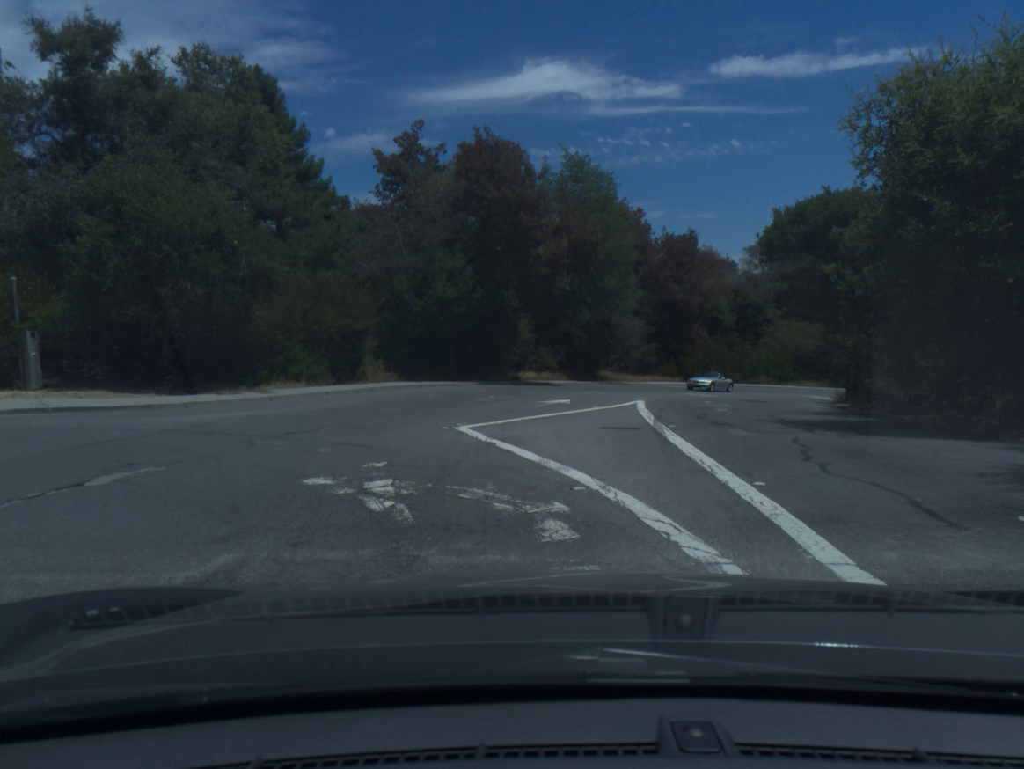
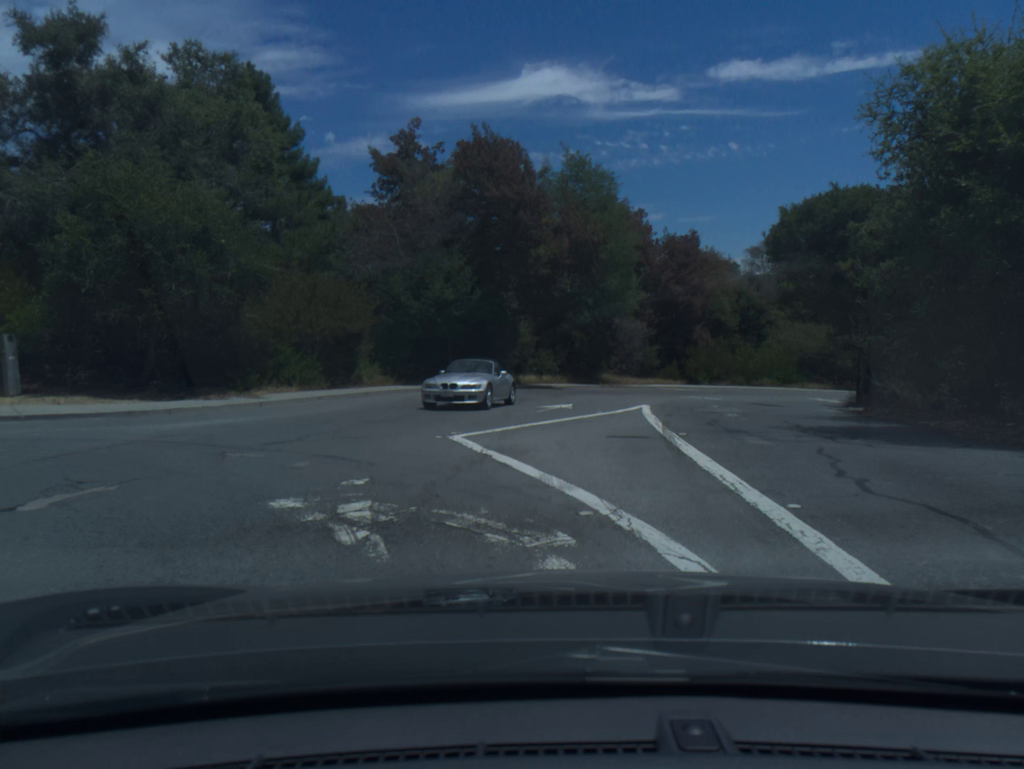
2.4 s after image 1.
(0.0, +1.0) m; 0°
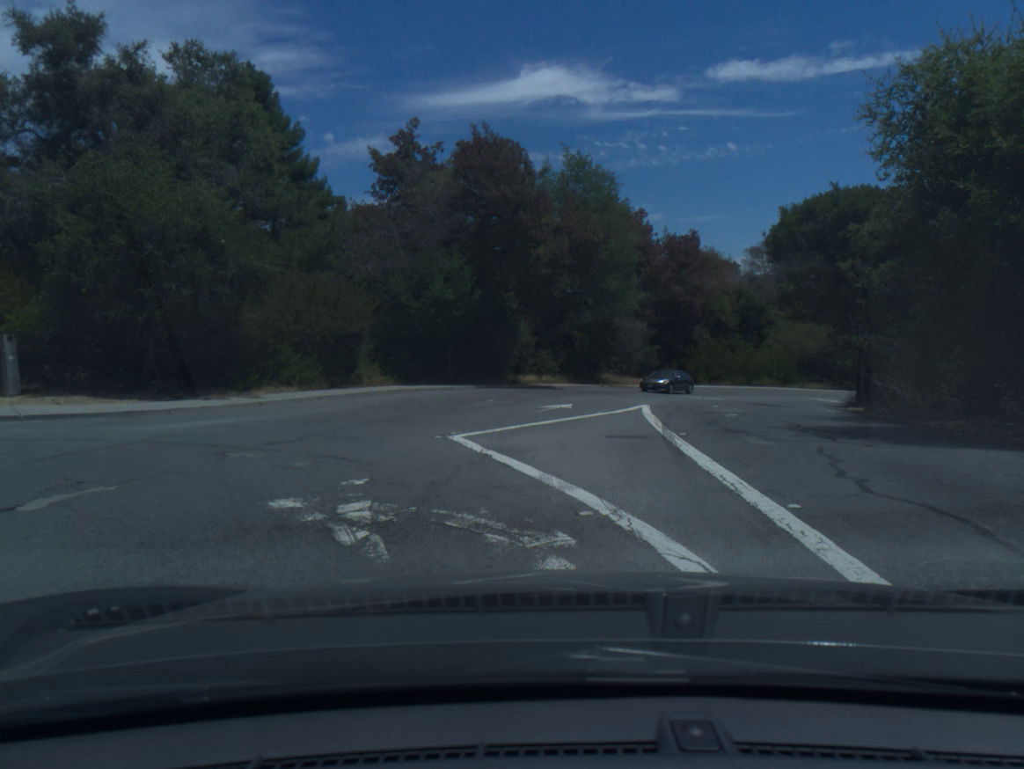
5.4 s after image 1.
(+0.2, 0.0) m; 0°
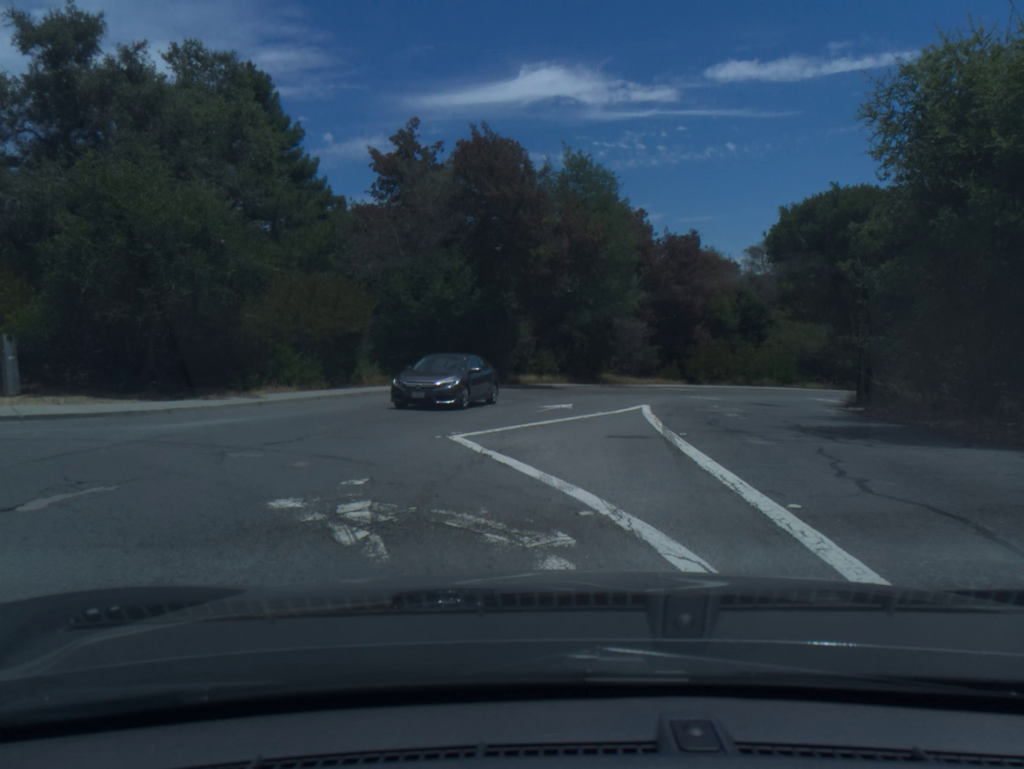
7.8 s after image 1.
(0.0, 0.0) m; 0°
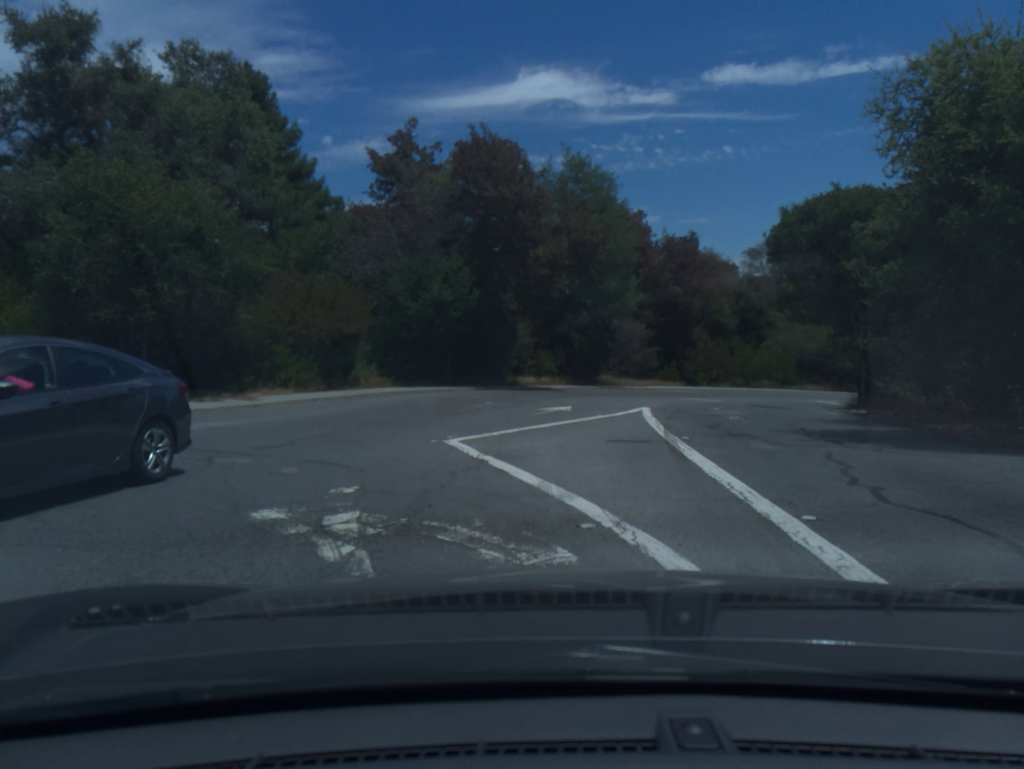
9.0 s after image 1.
(0.0, +0.3) m; 0°
